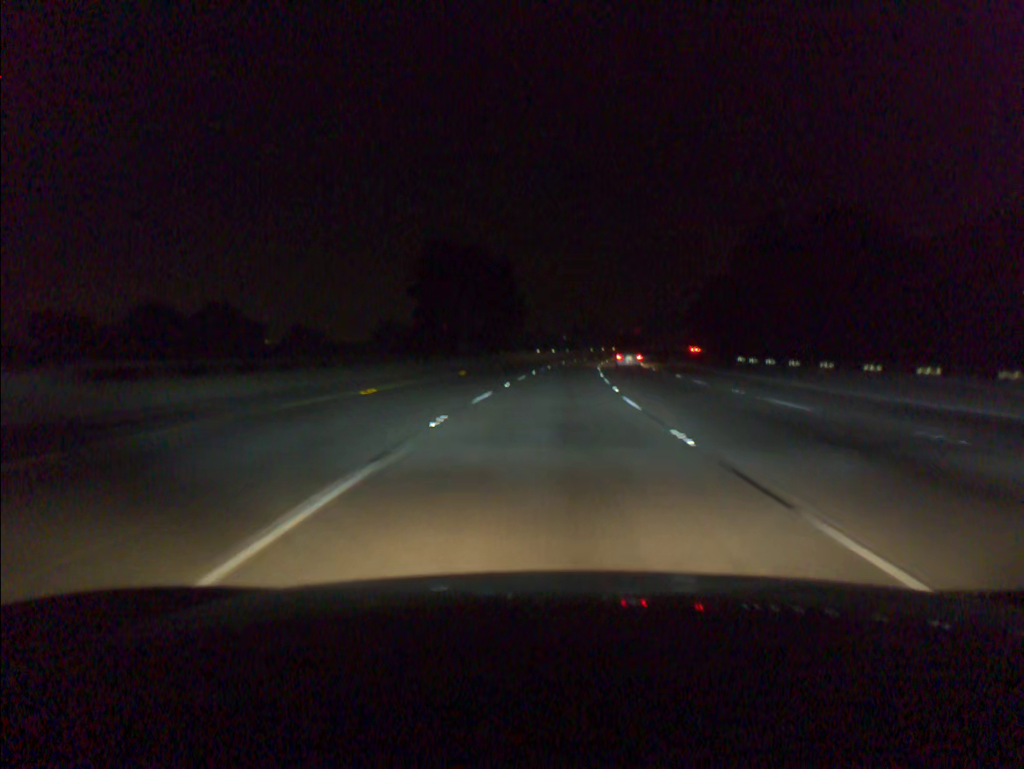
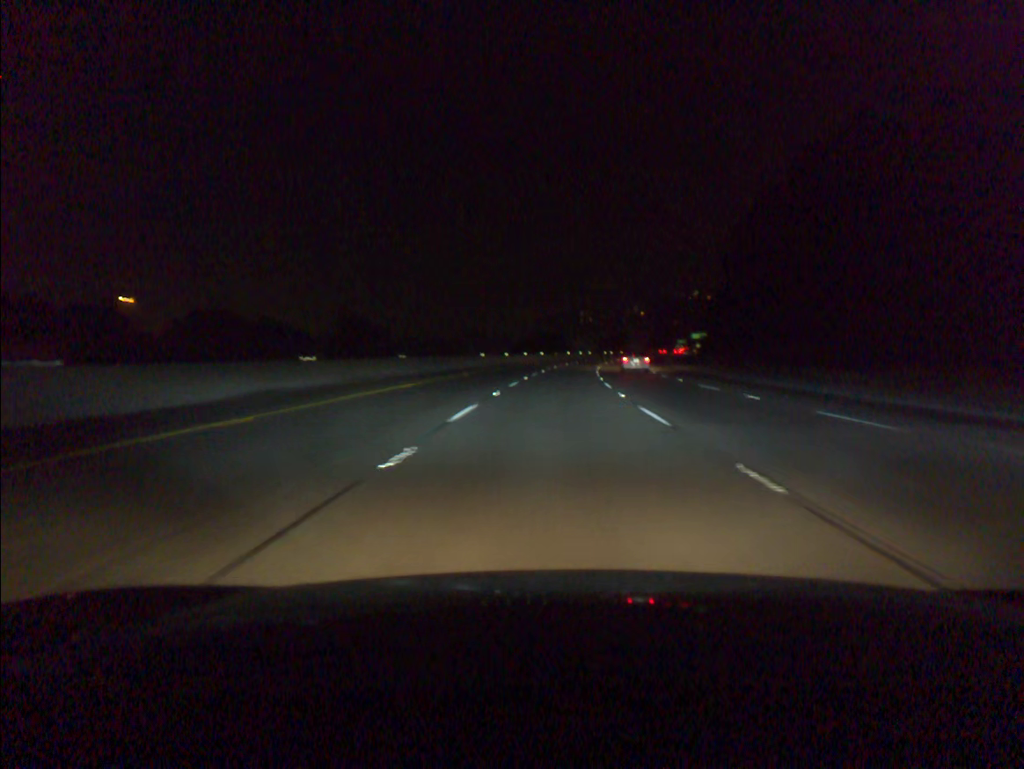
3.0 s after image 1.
(+6.2, +96.2) m; +8°
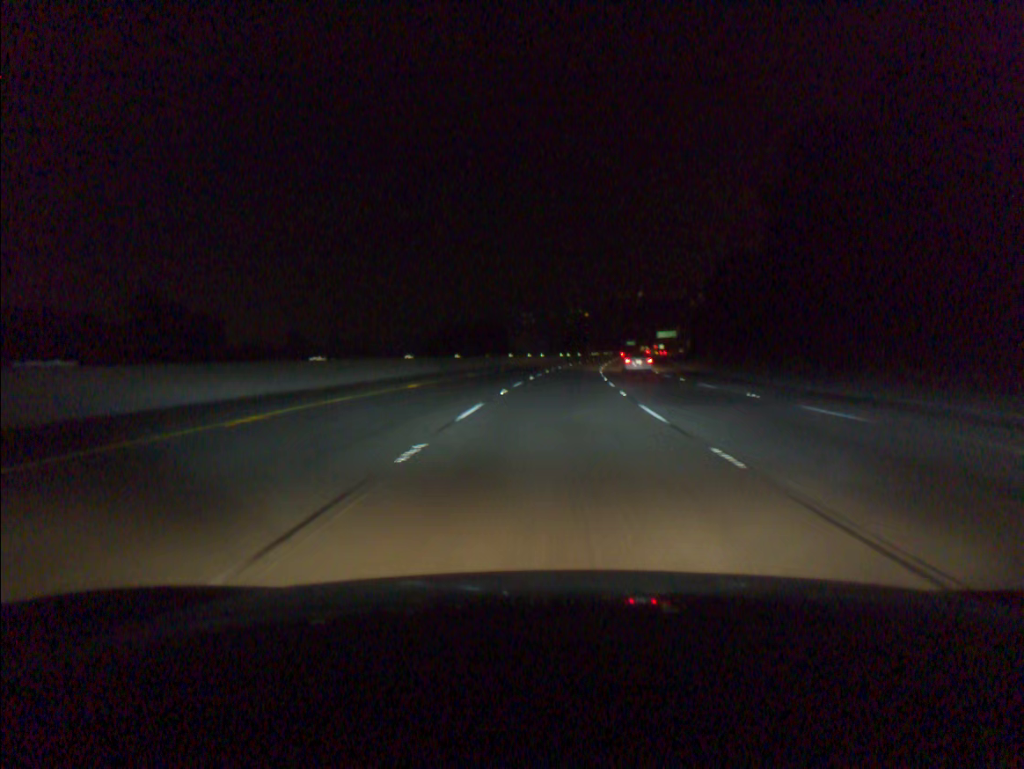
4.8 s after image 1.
(+2.2, +57.9) m; +4°
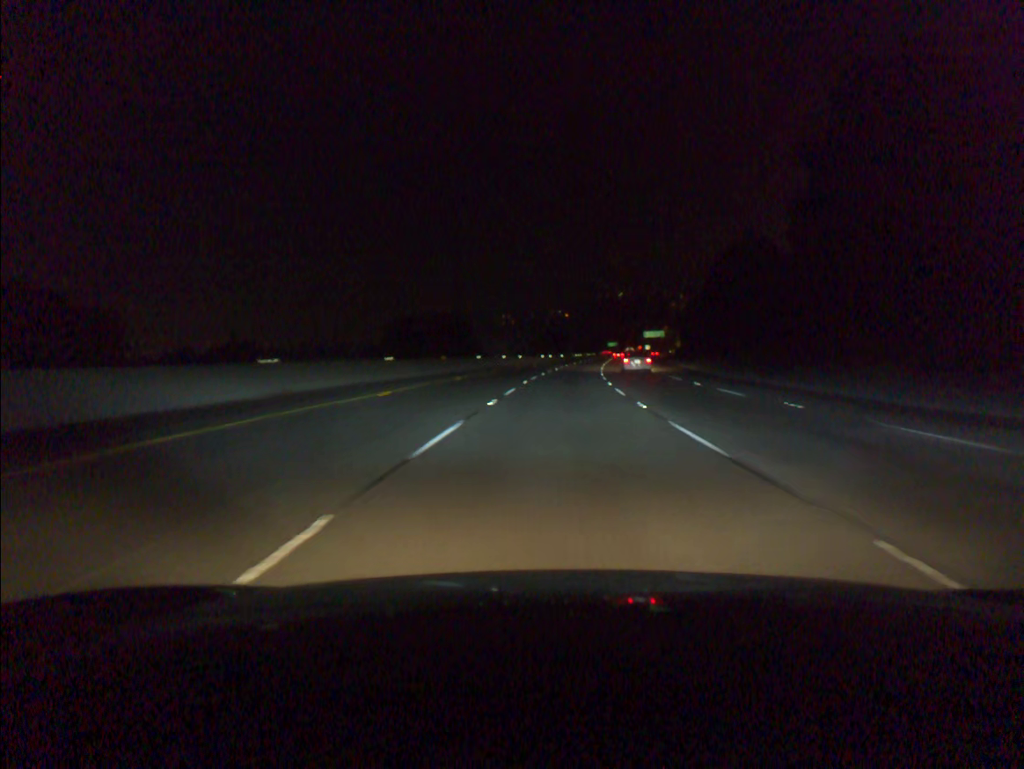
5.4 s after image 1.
(+0.2, +19.3) m; +1°
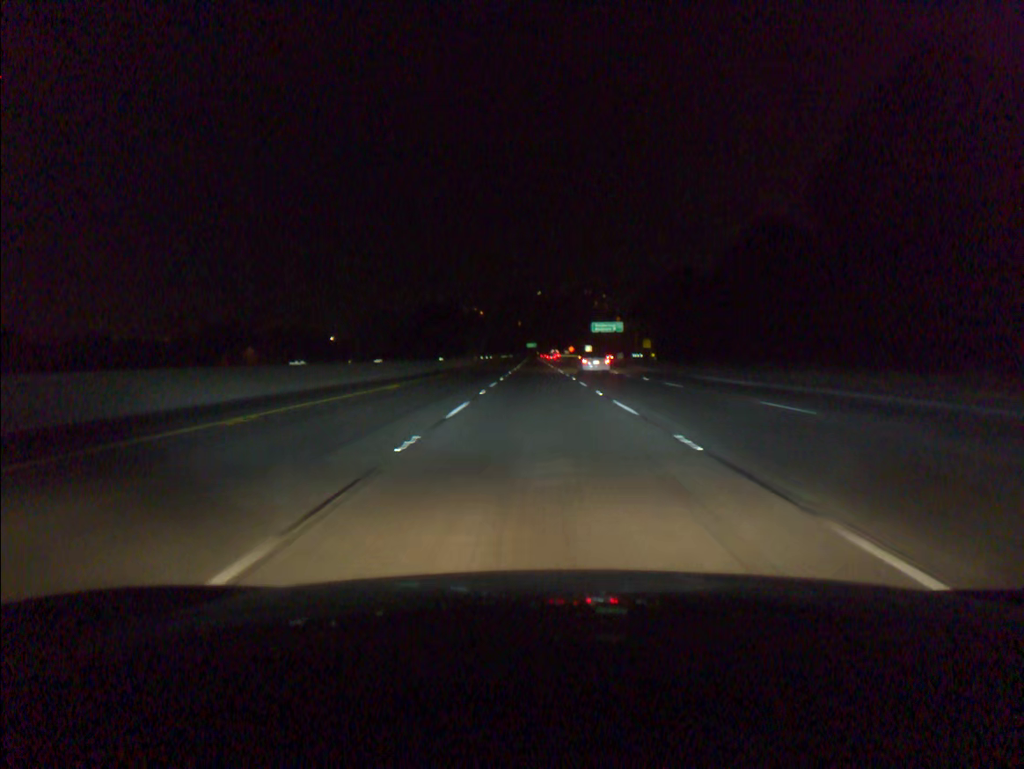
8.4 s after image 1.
(+6.0, +96.3) m; +6°
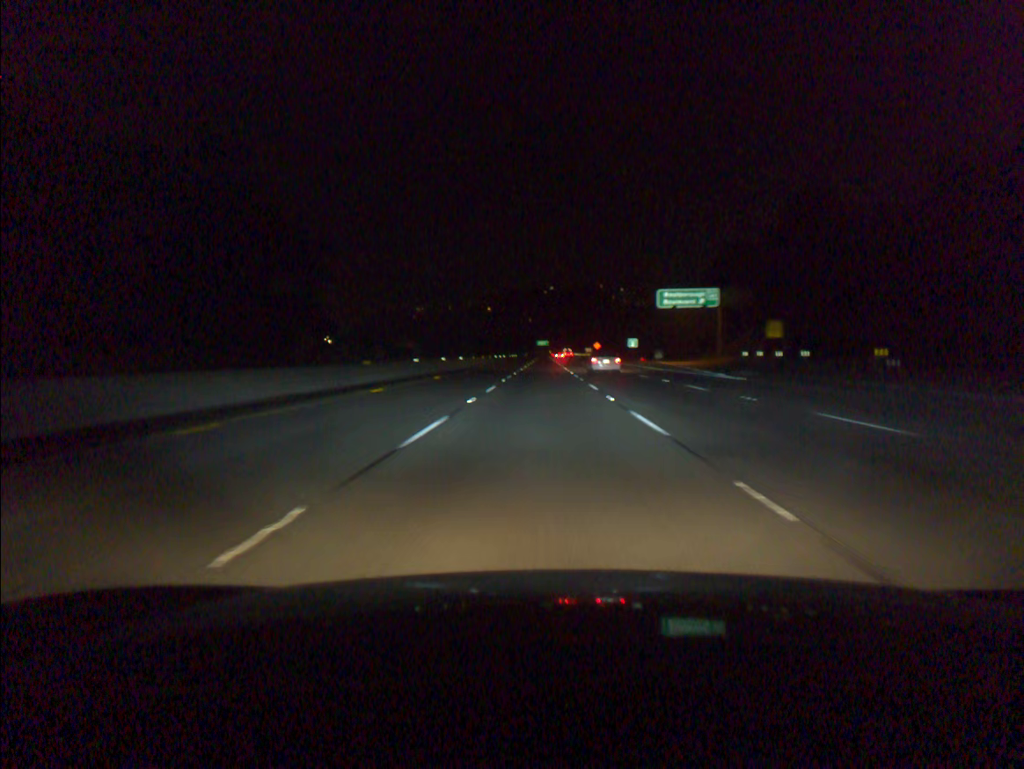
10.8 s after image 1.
(-0.5, +77.1) m; -1°
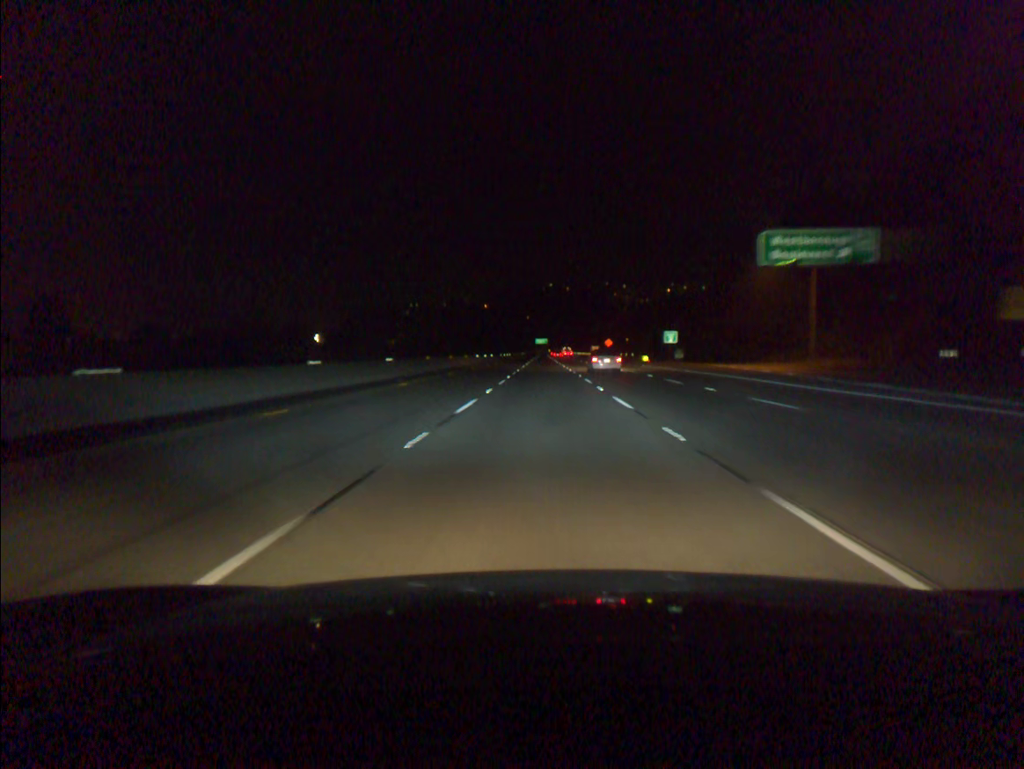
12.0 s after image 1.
(0.0, +38.6) m; 0°
